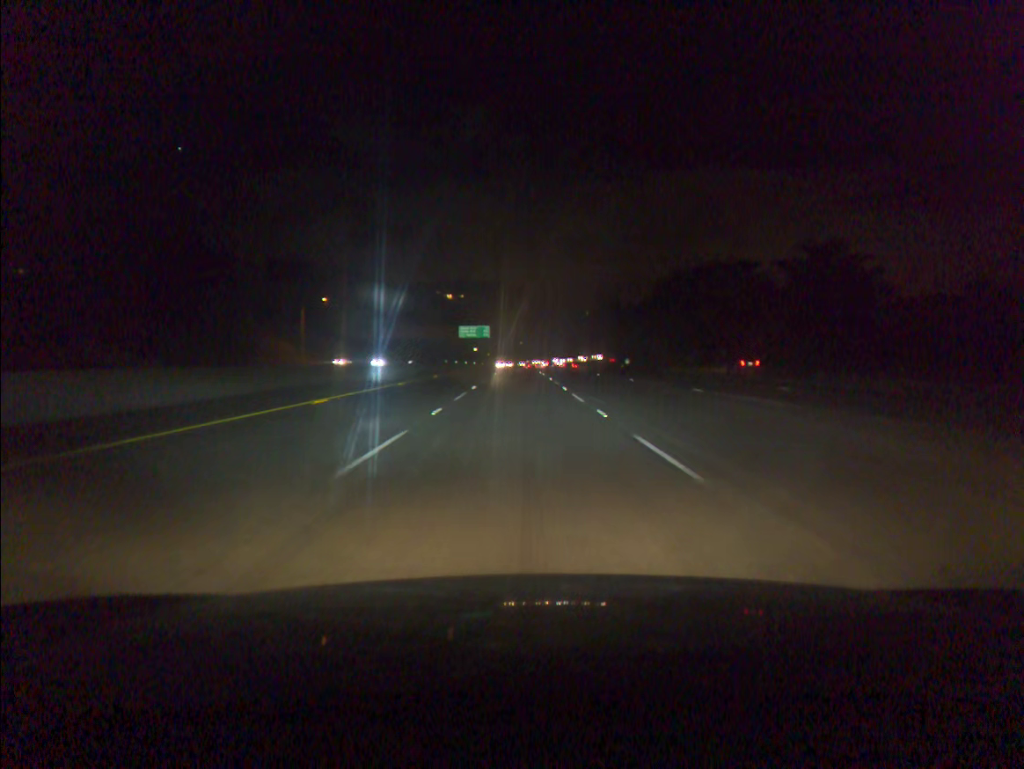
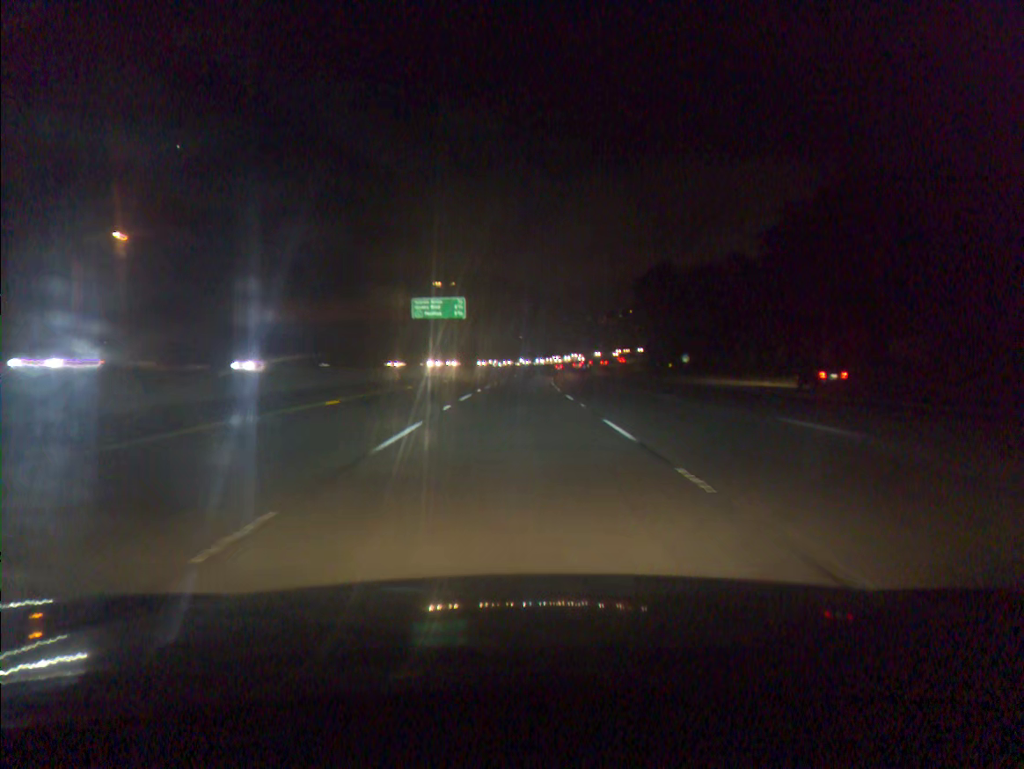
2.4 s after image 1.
(+0.2, +74.8) m; 0°
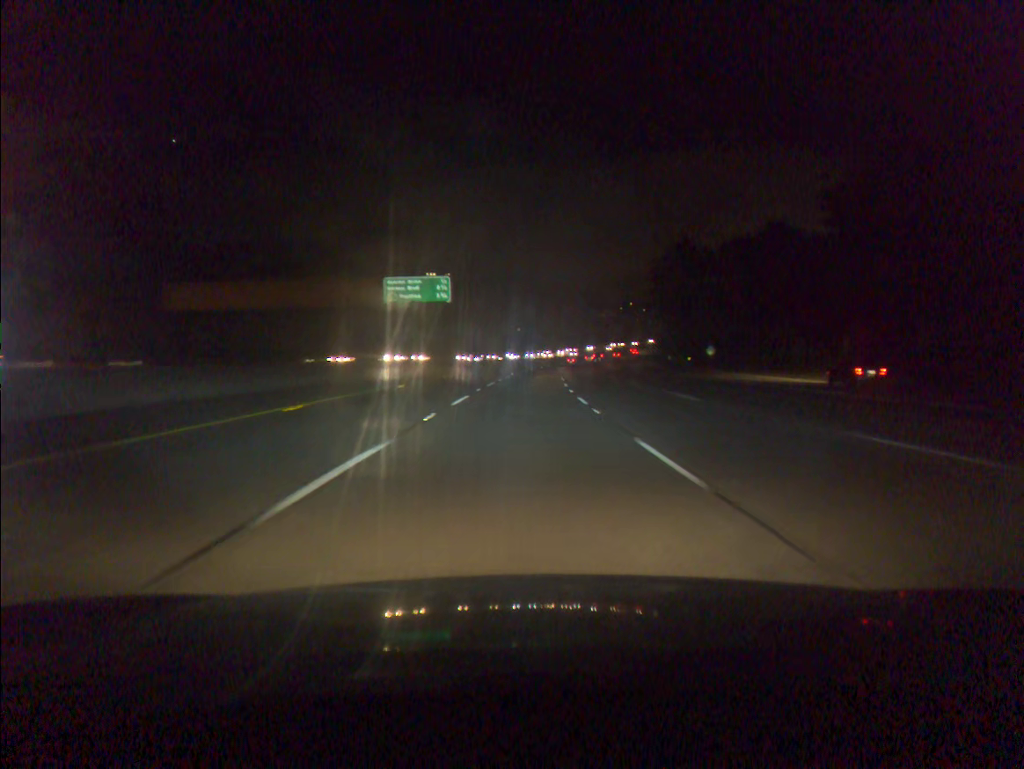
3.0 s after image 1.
(0.0, +18.7) m; 0°
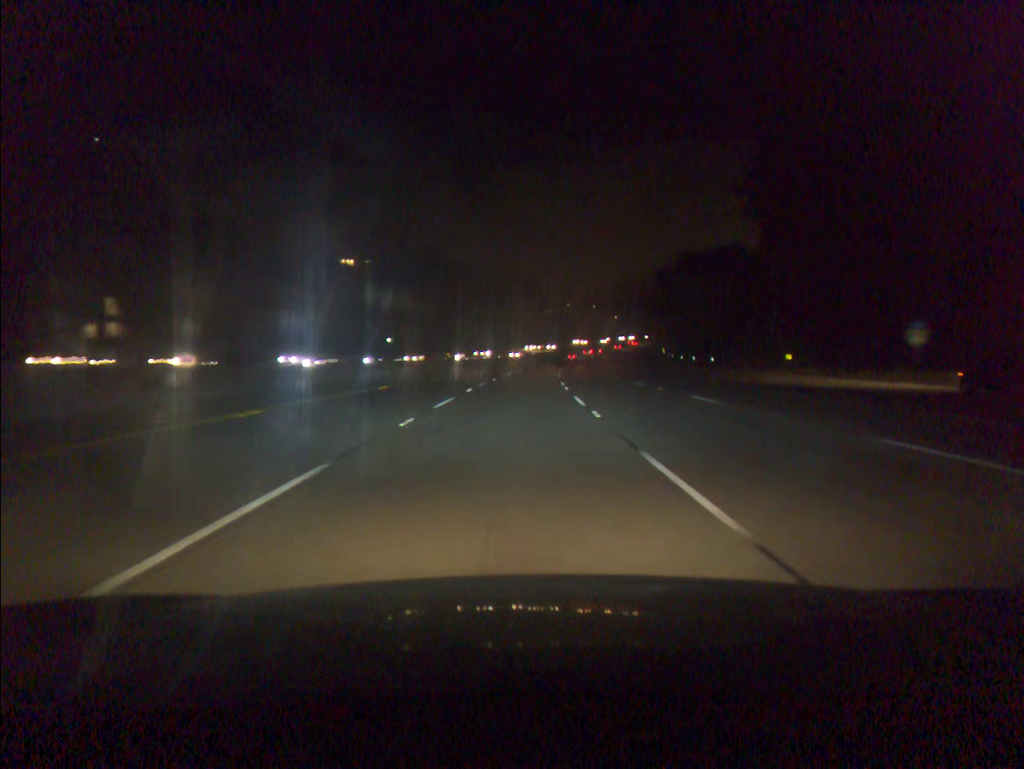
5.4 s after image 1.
(+2.4, +75.2) m; +4°
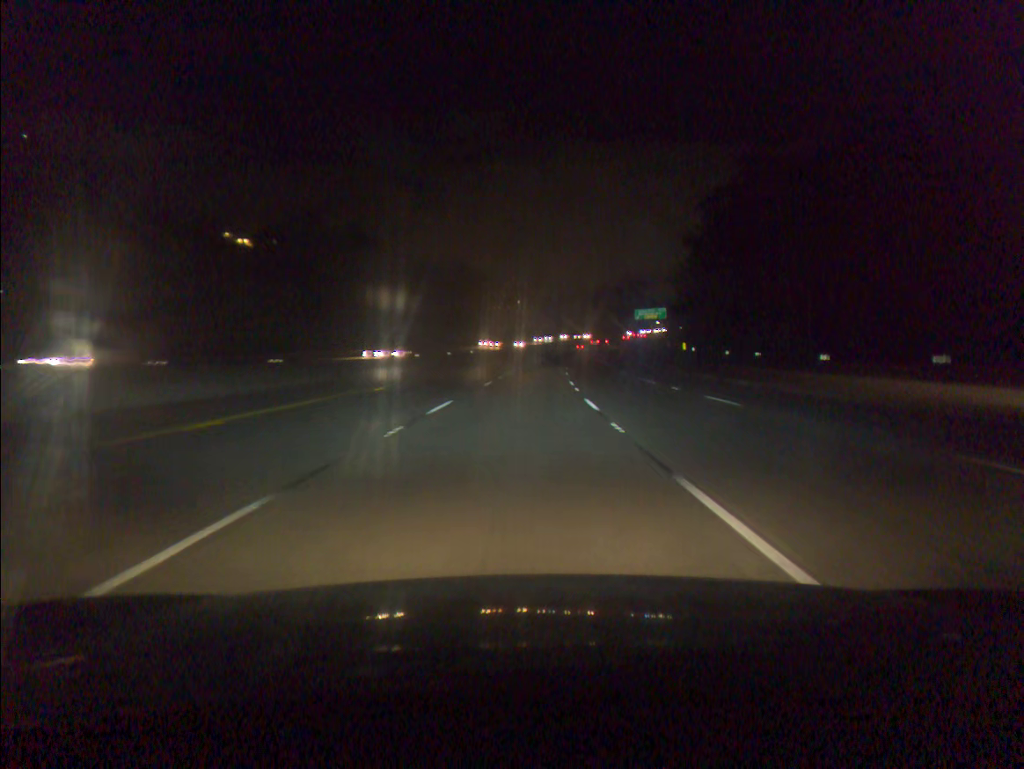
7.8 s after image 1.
(+2.4, +75.0) m; +4°
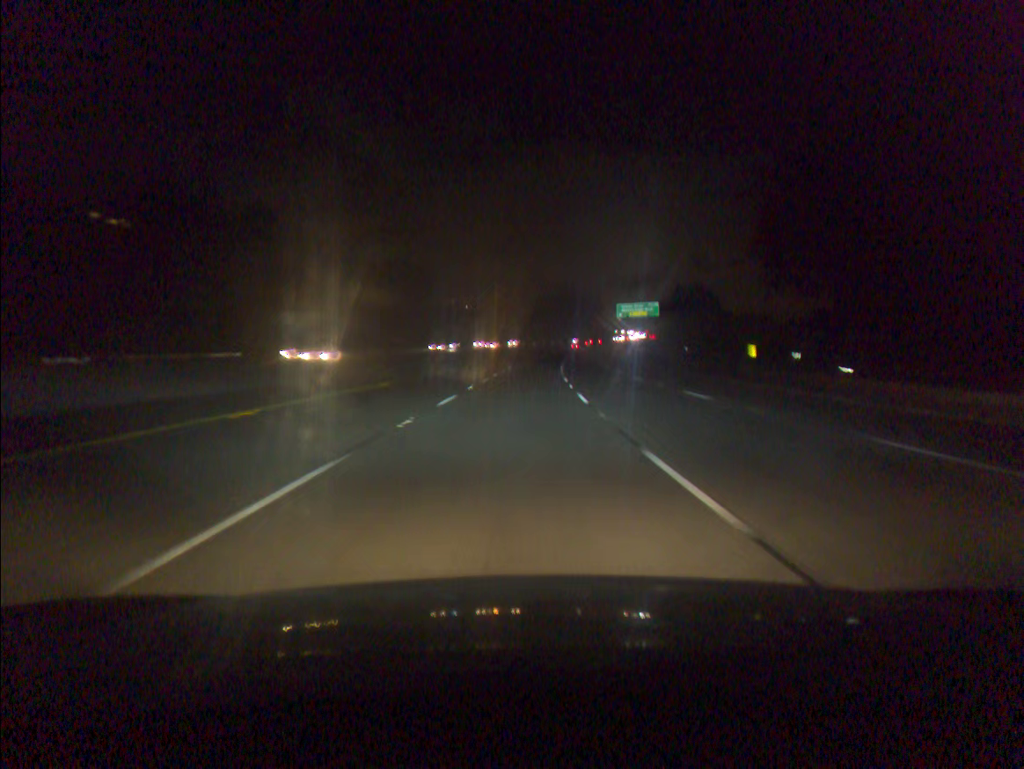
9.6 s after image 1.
(+1.8, +56.0) m; +4°
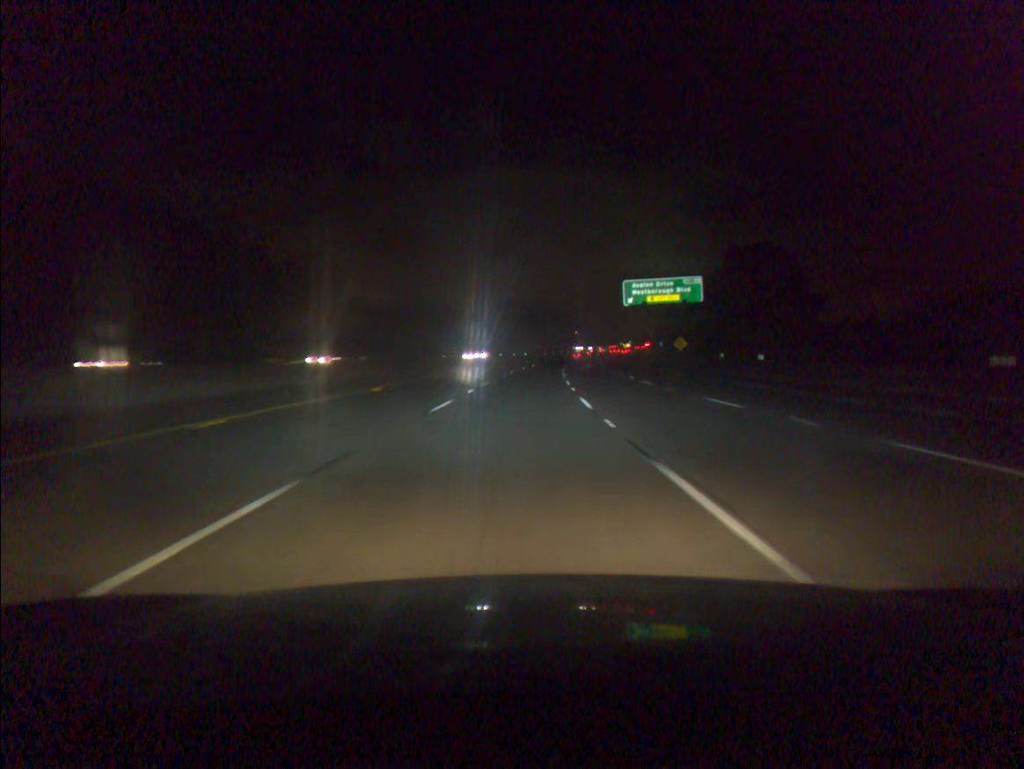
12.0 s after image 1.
(+2.6, +74.3) m; +4°
